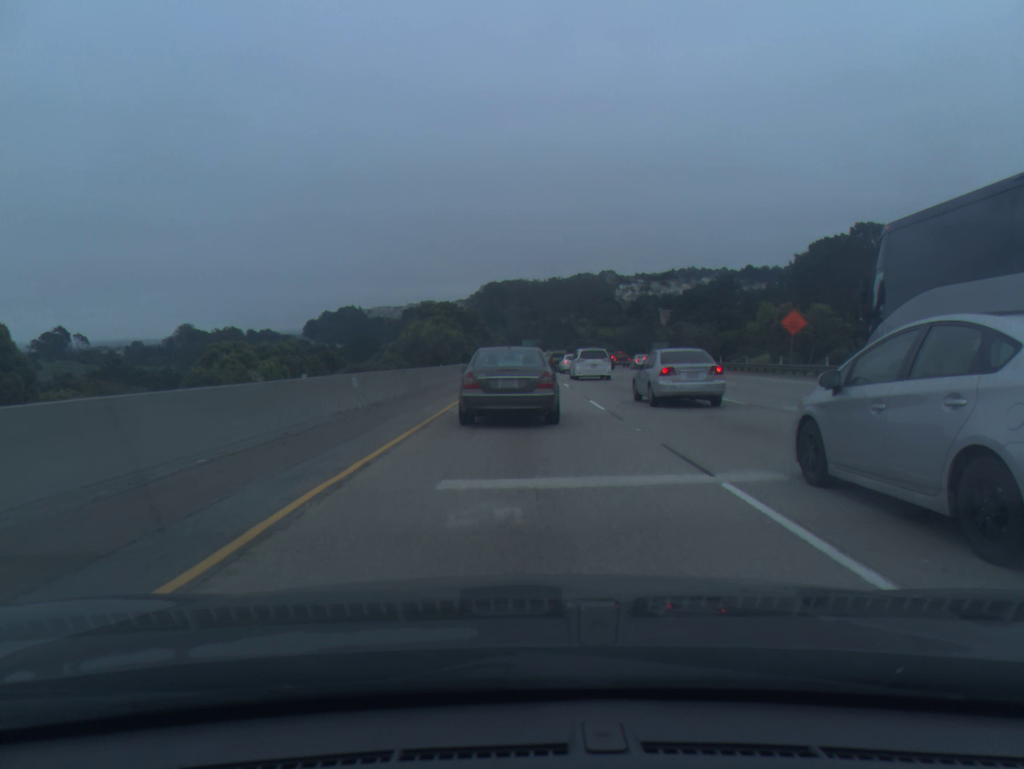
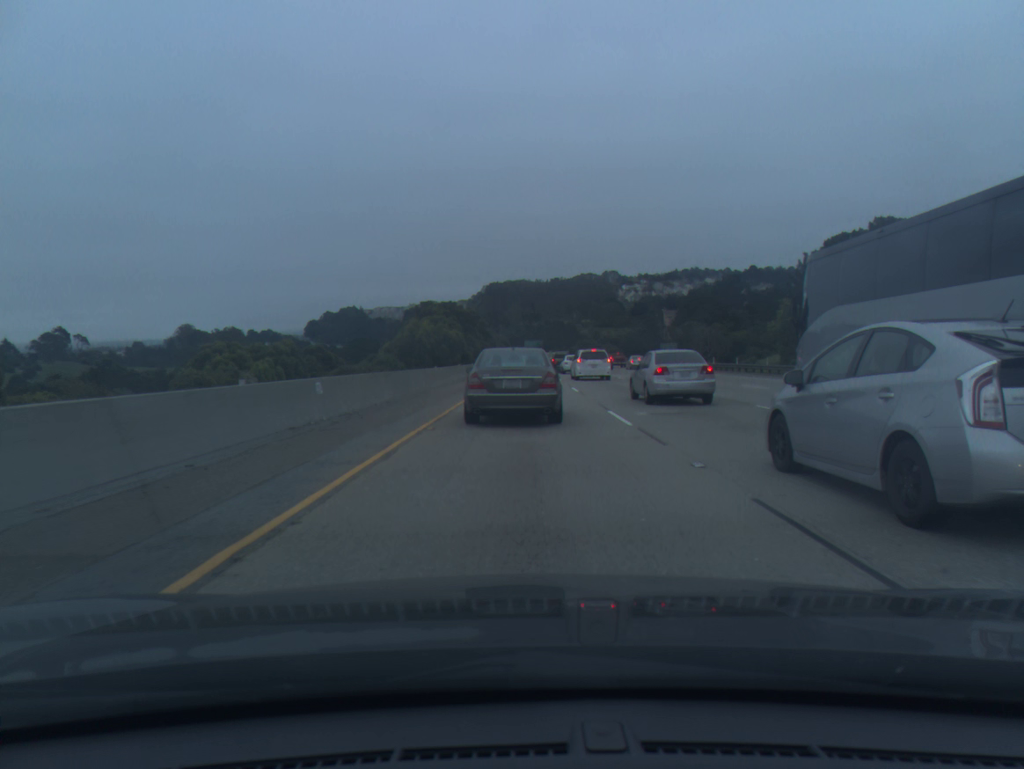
(0.0, +4.1) m; 0°
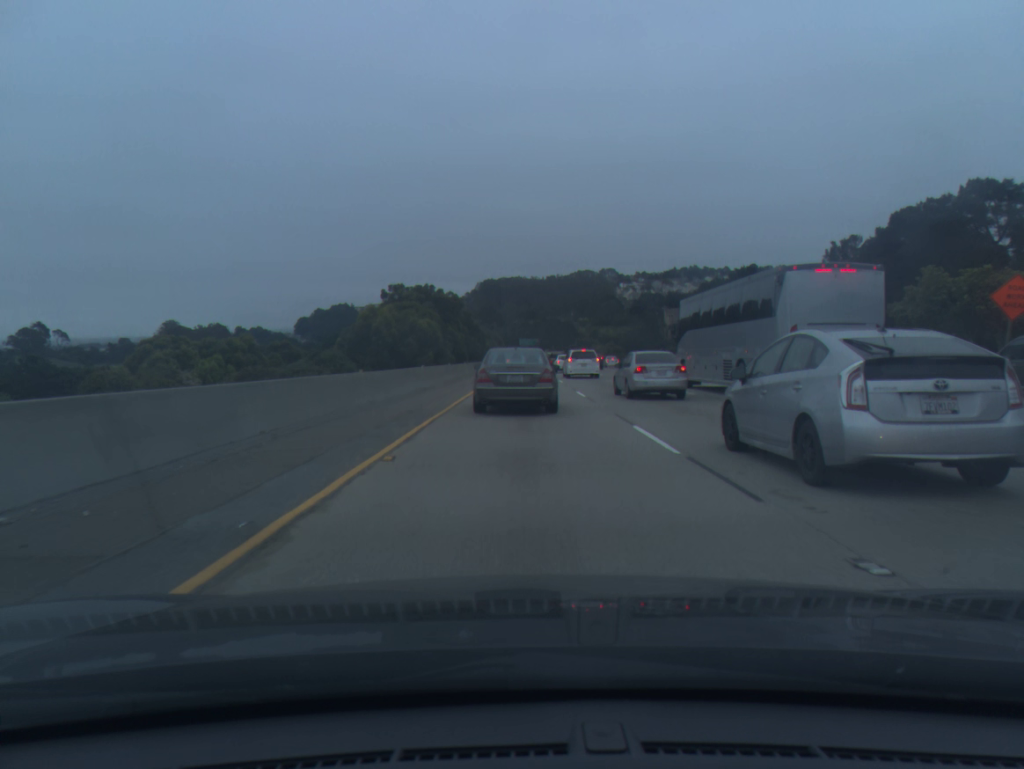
(+0.1, +18.8) m; 0°
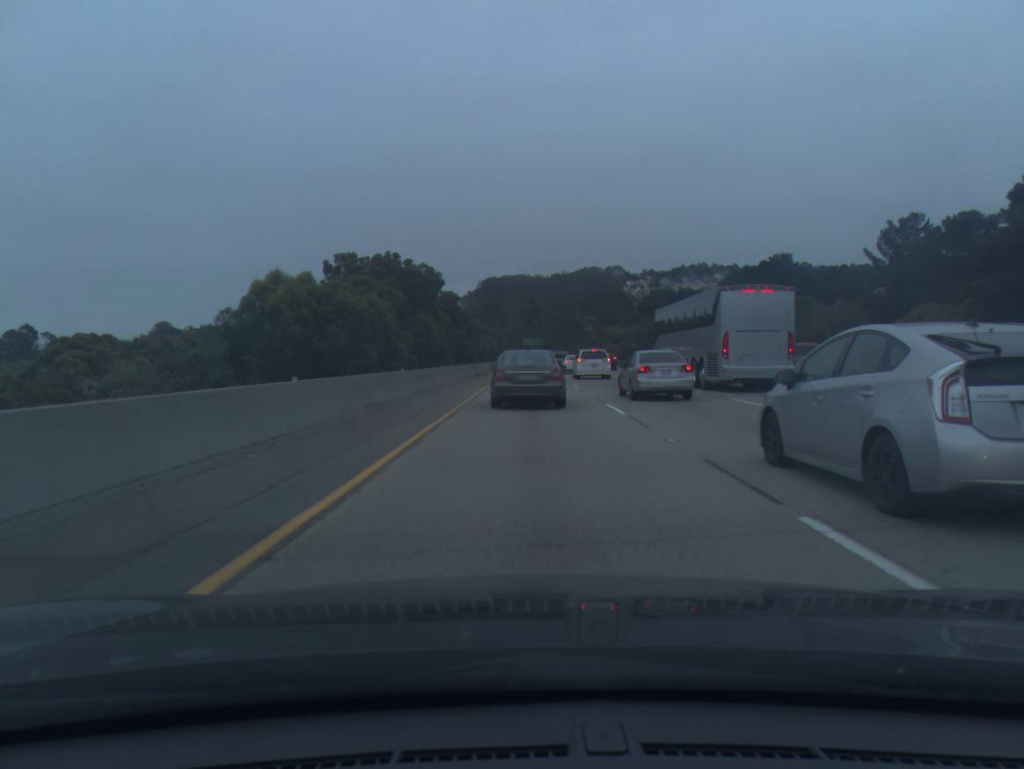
(0.0, +22.3) m; 0°
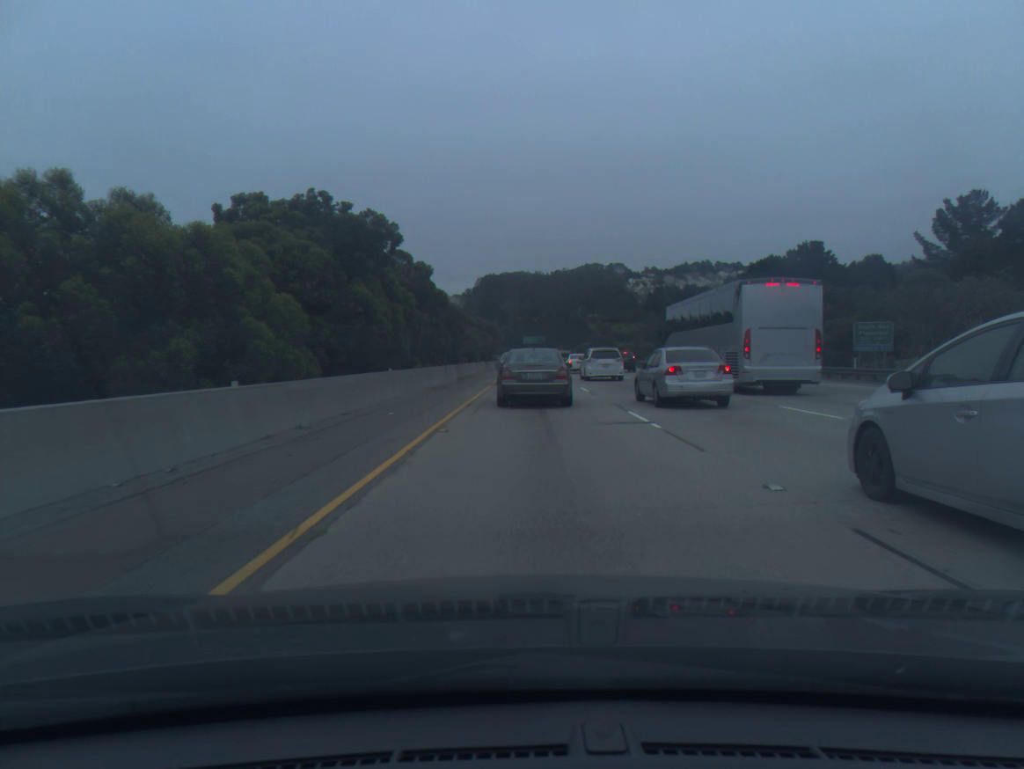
(0.0, +18.2) m; 0°
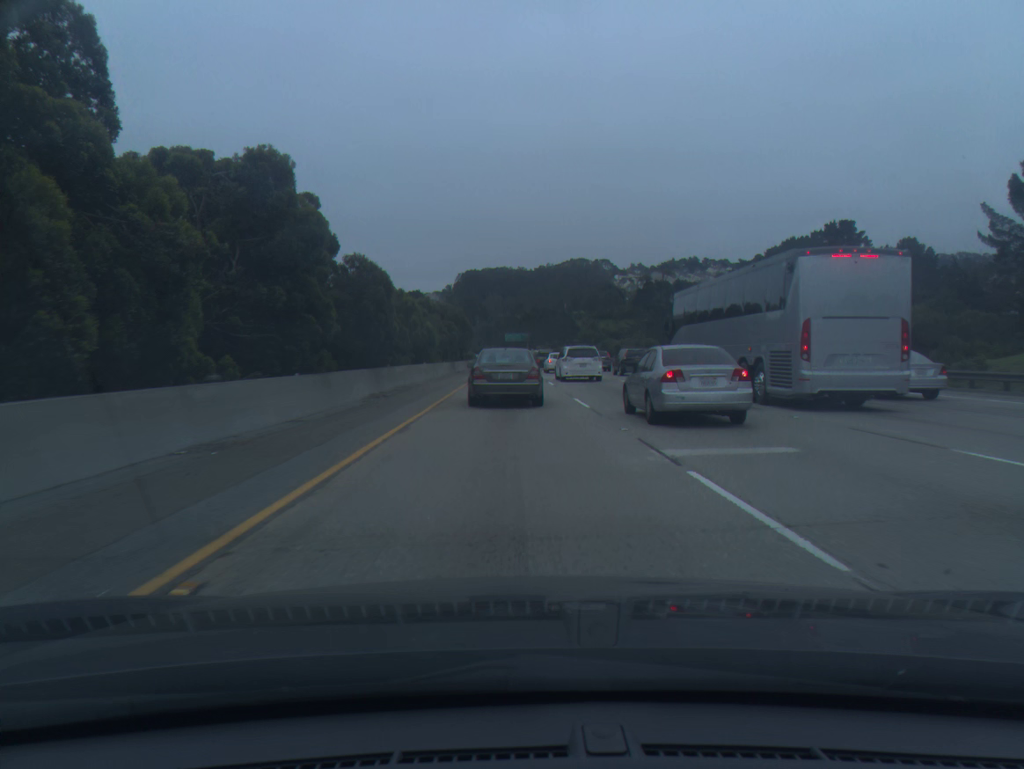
(+0.4, +23.5) m; +1°
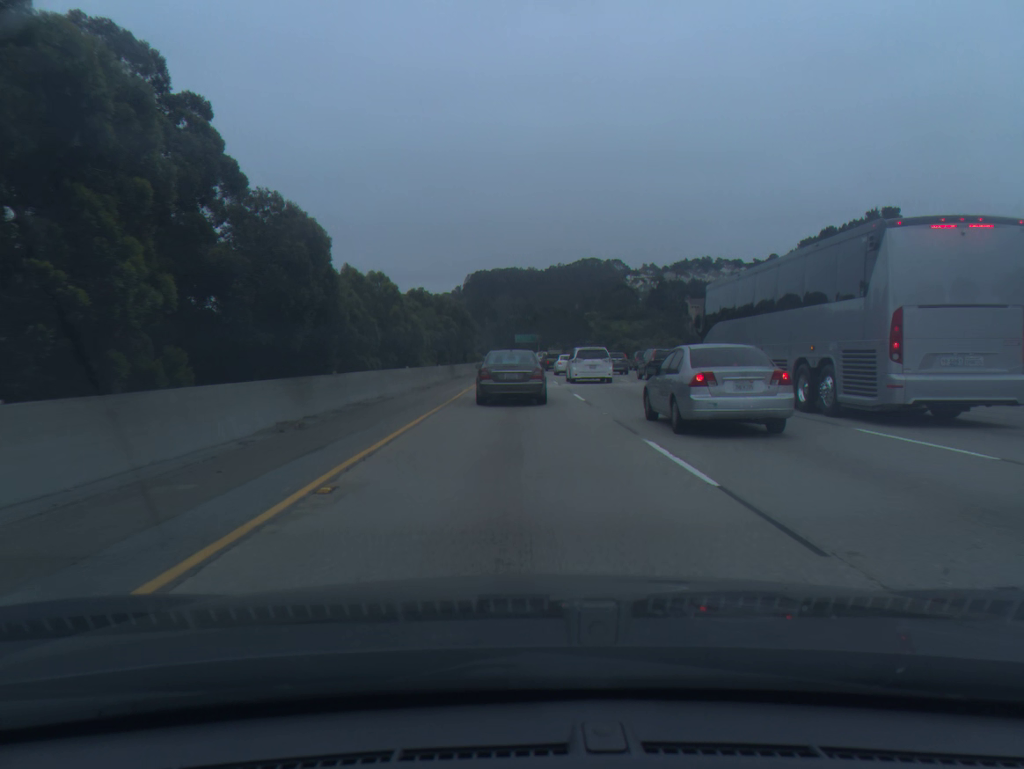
(-0.1, +11.4) m; -1°
